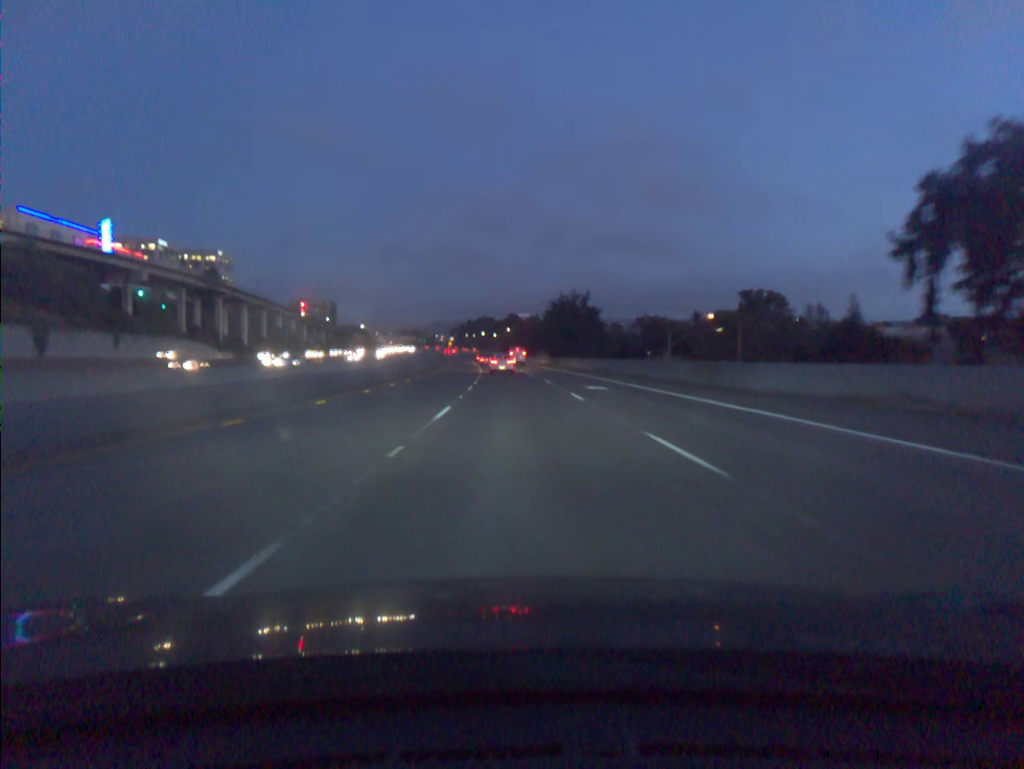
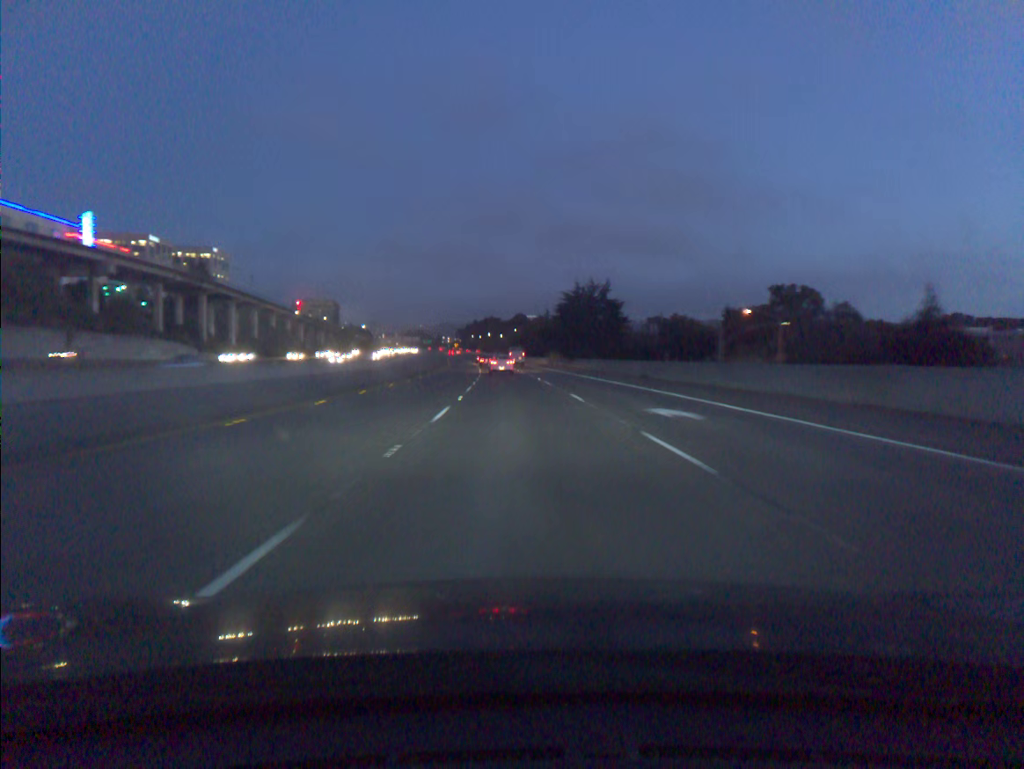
(-0.1, +14.3) m; -1°
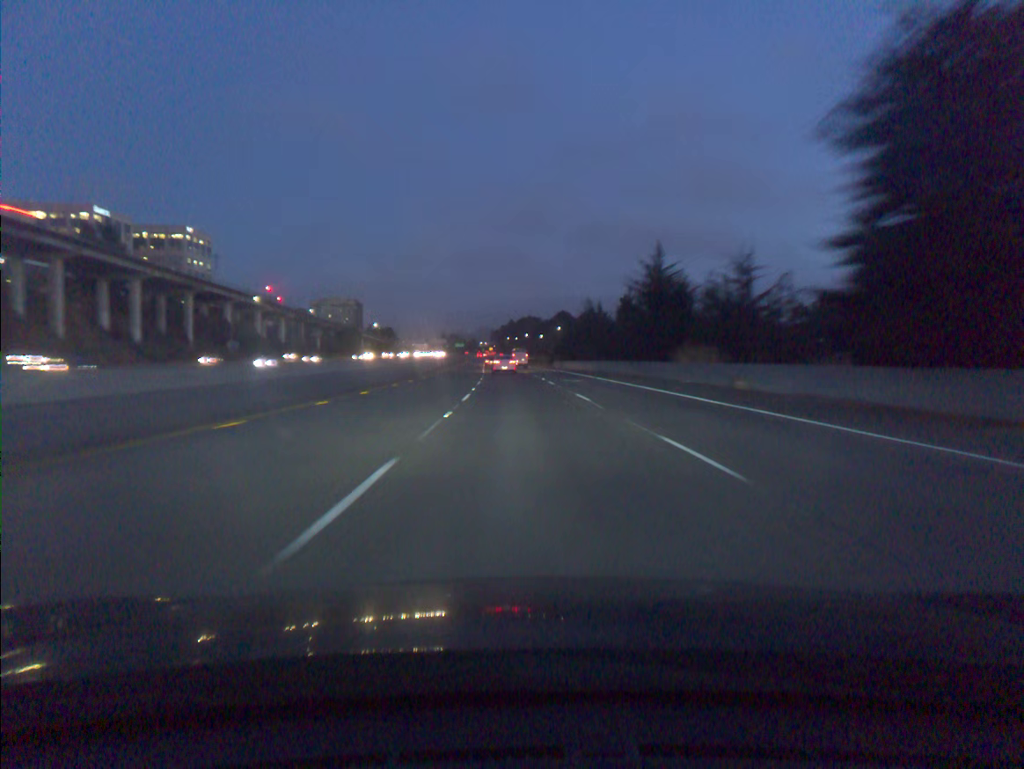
(-2.0, +73.0) m; -3°
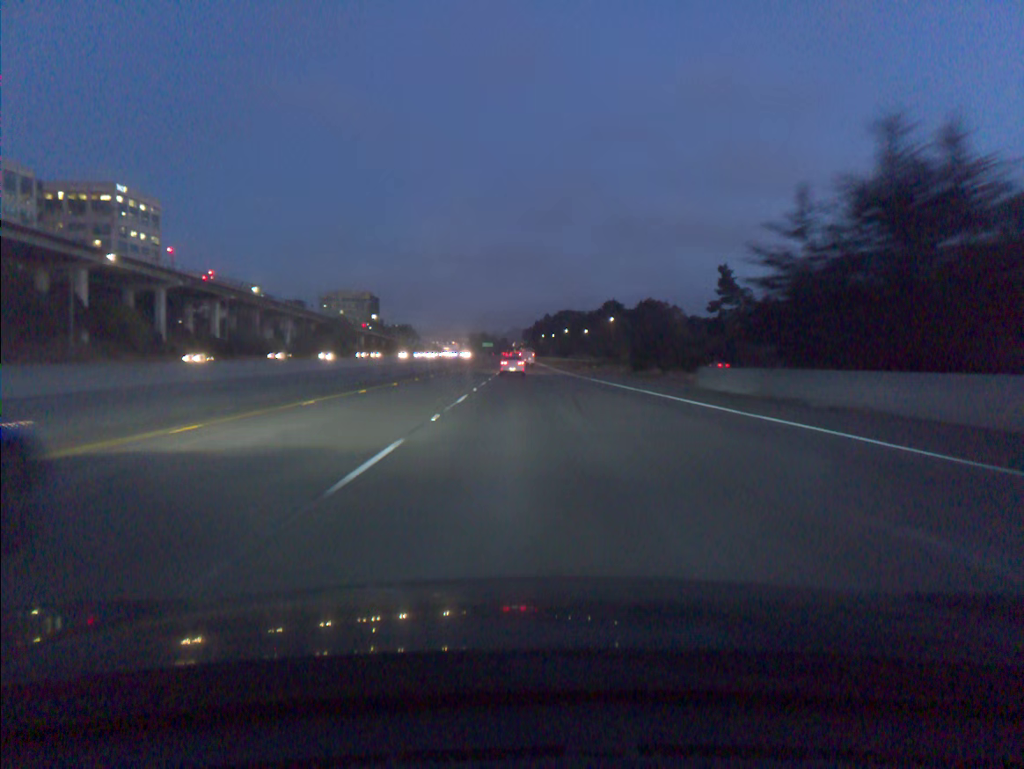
(-1.5, +73.6) m; -2°
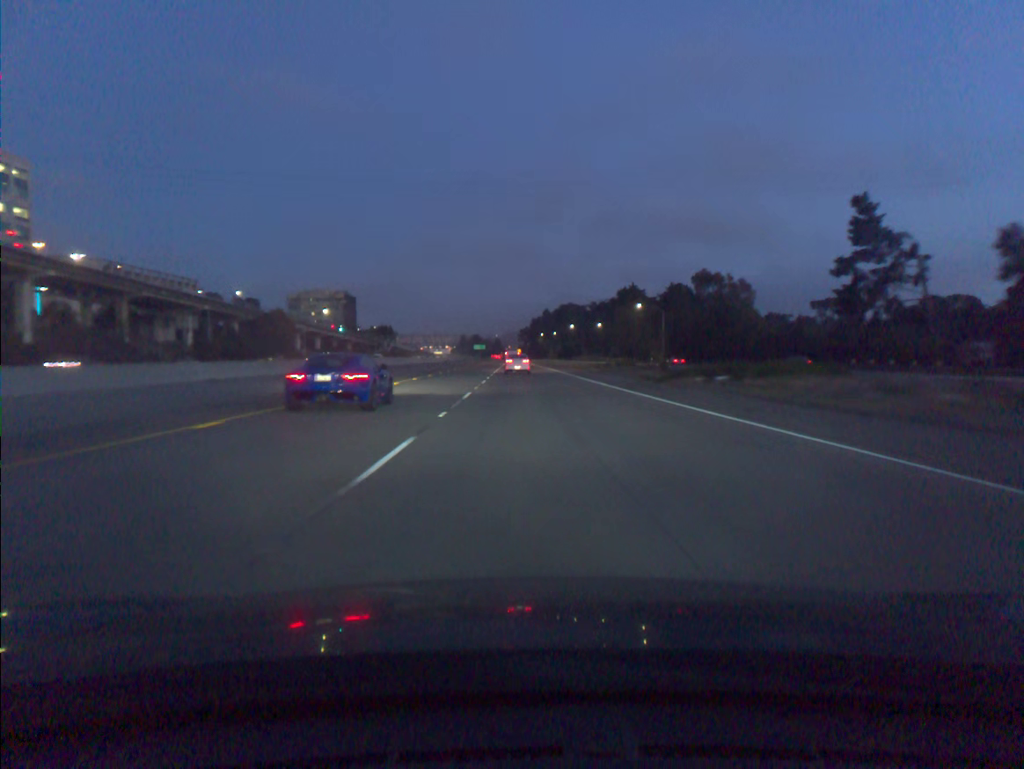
(-0.1, +58.1) m; 0°
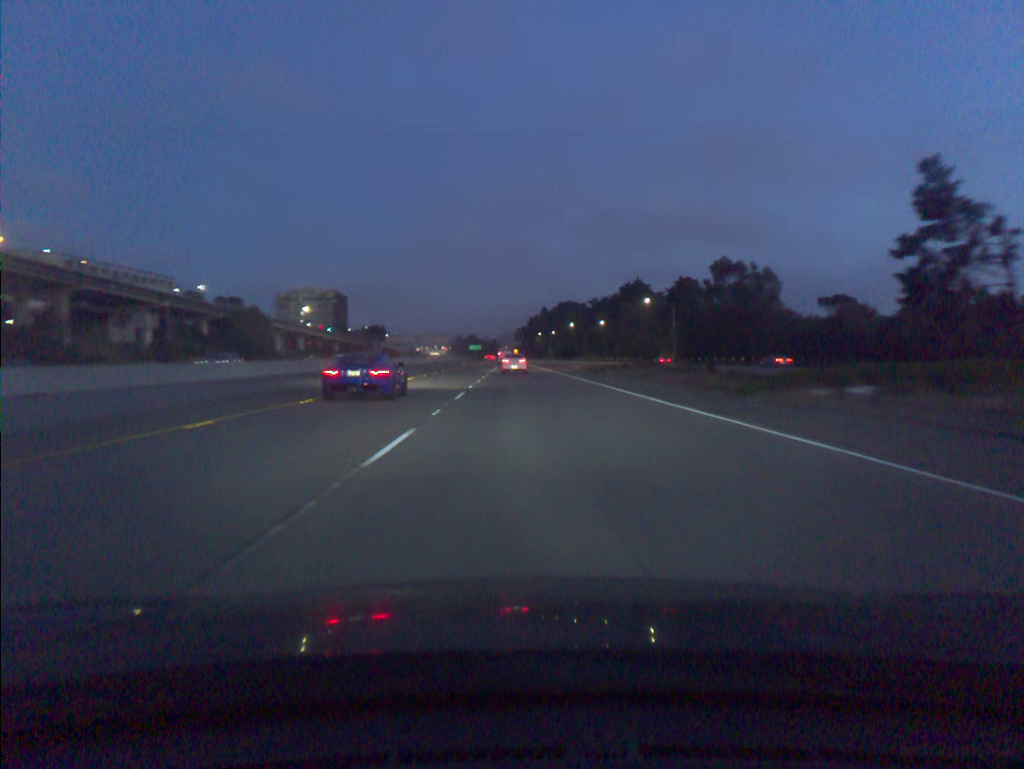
(0.0, +14.4) m; 0°
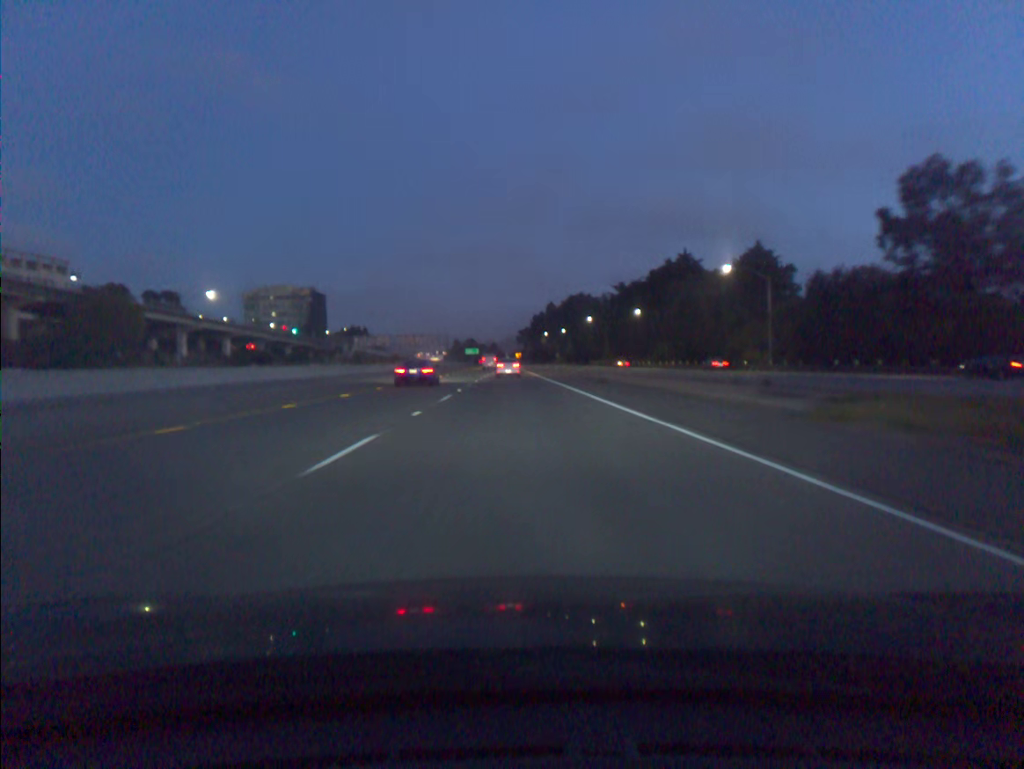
(+0.1, +57.9) m; 0°
